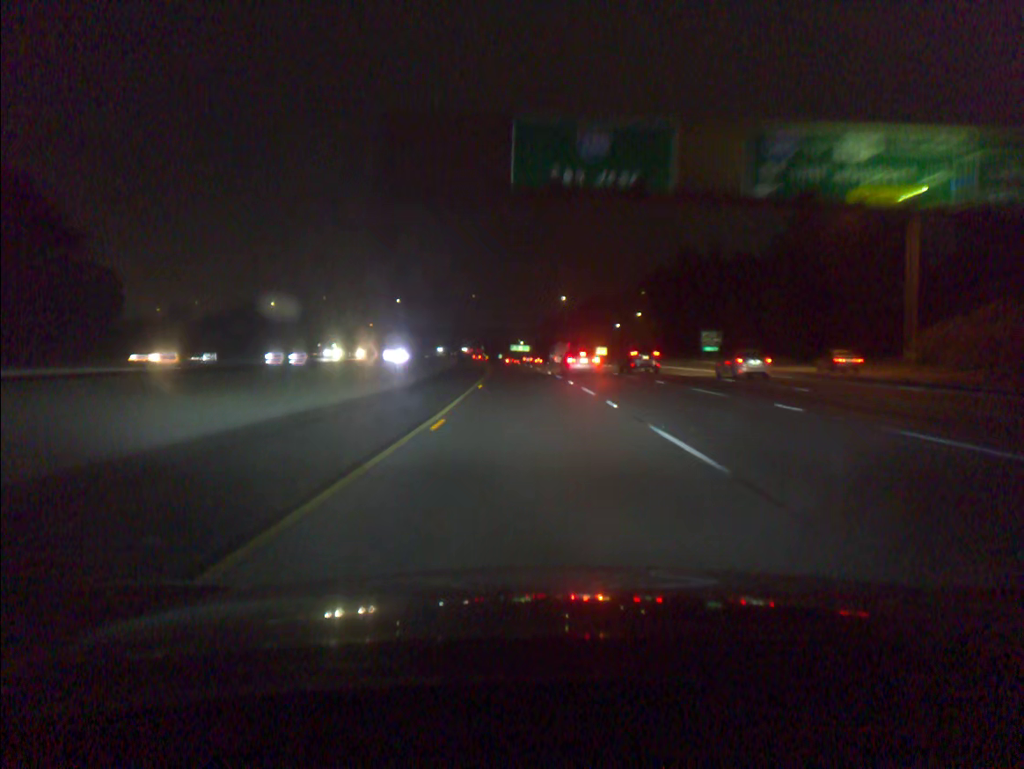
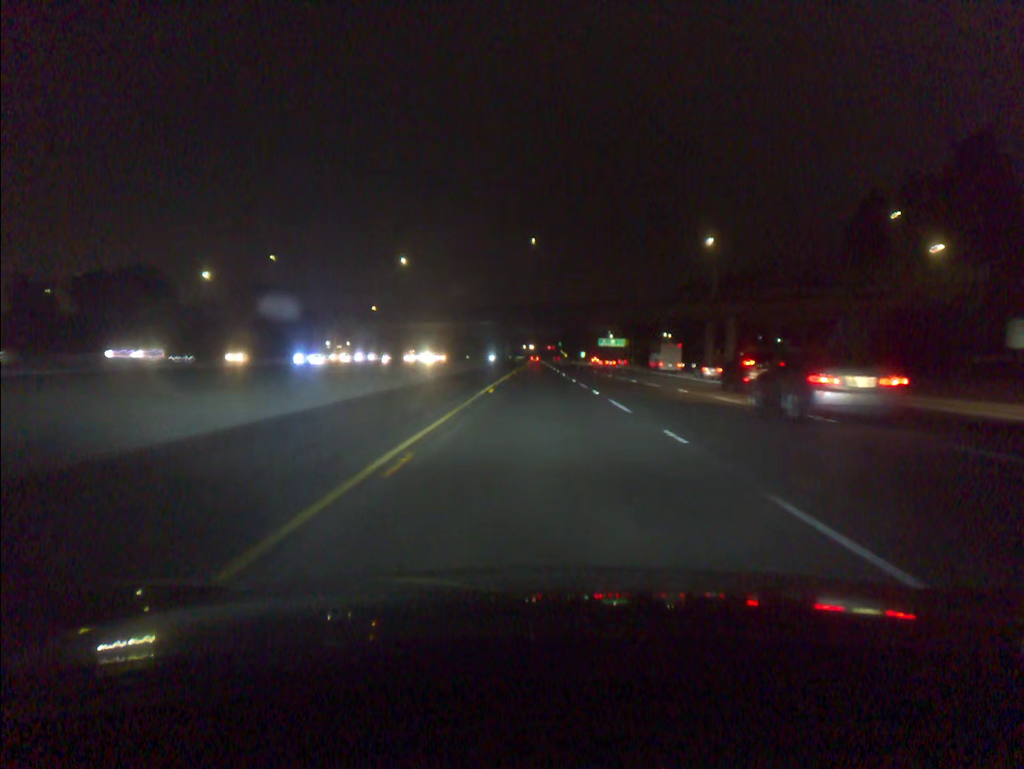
(-5.8, +103.8) m; -6°
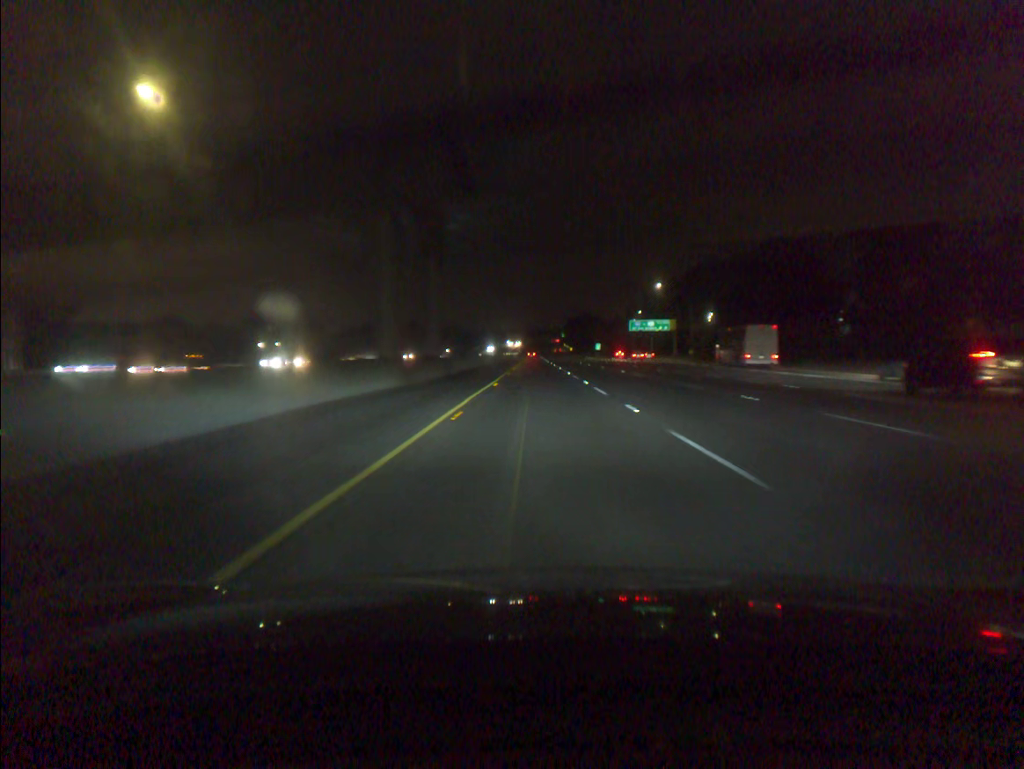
(-0.2, +84.0) m; 0°
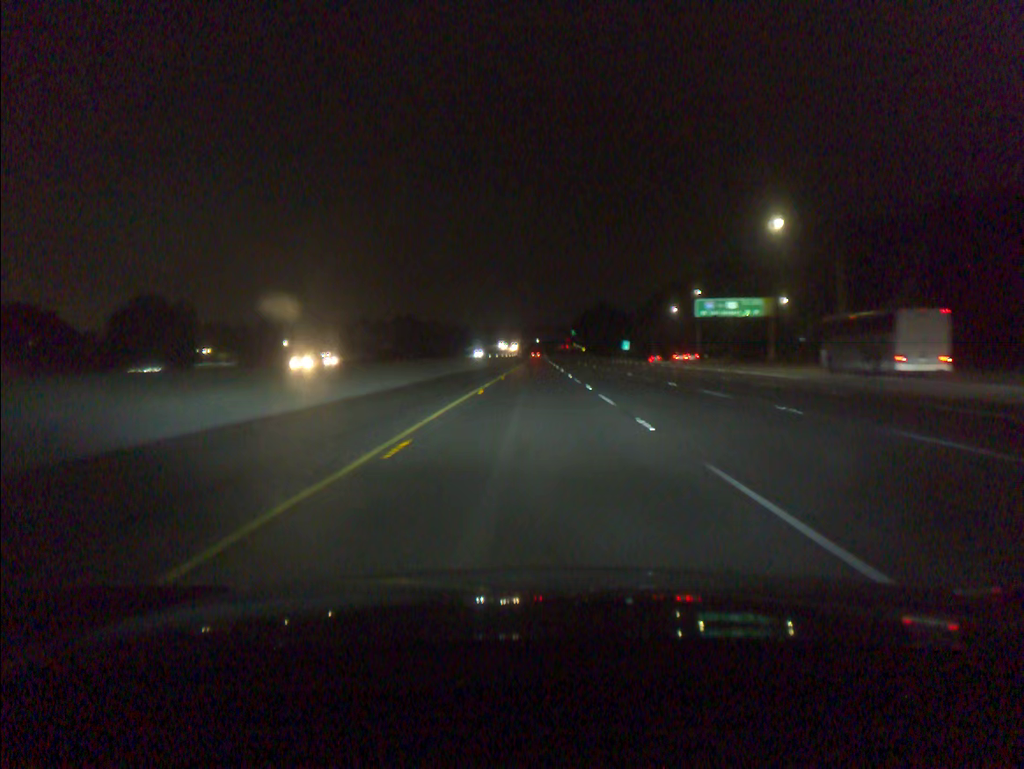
(-0.1, +63.2) m; 0°
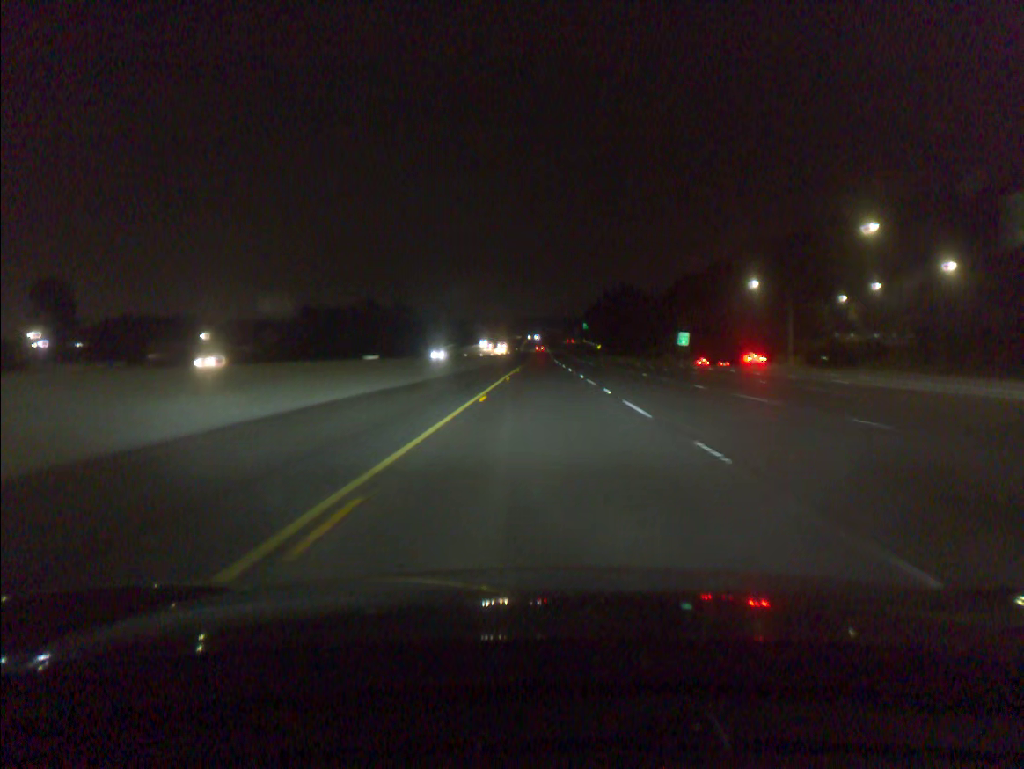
(-0.3, +63.1) m; 0°
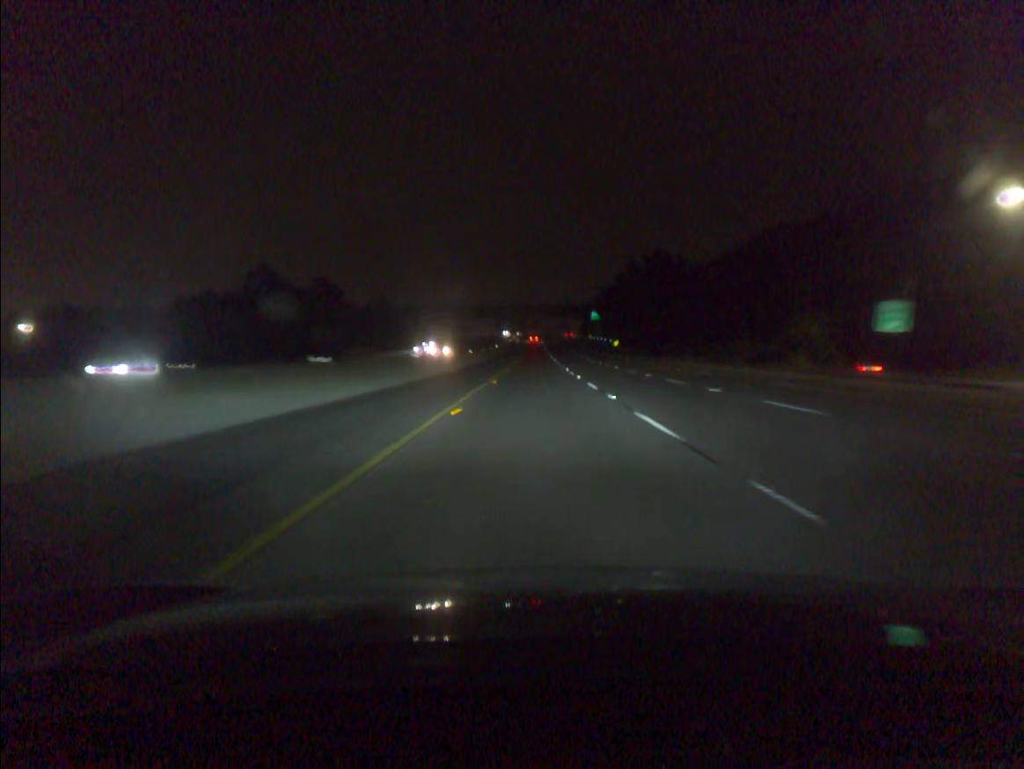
(+0.3, +62.9) m; 0°
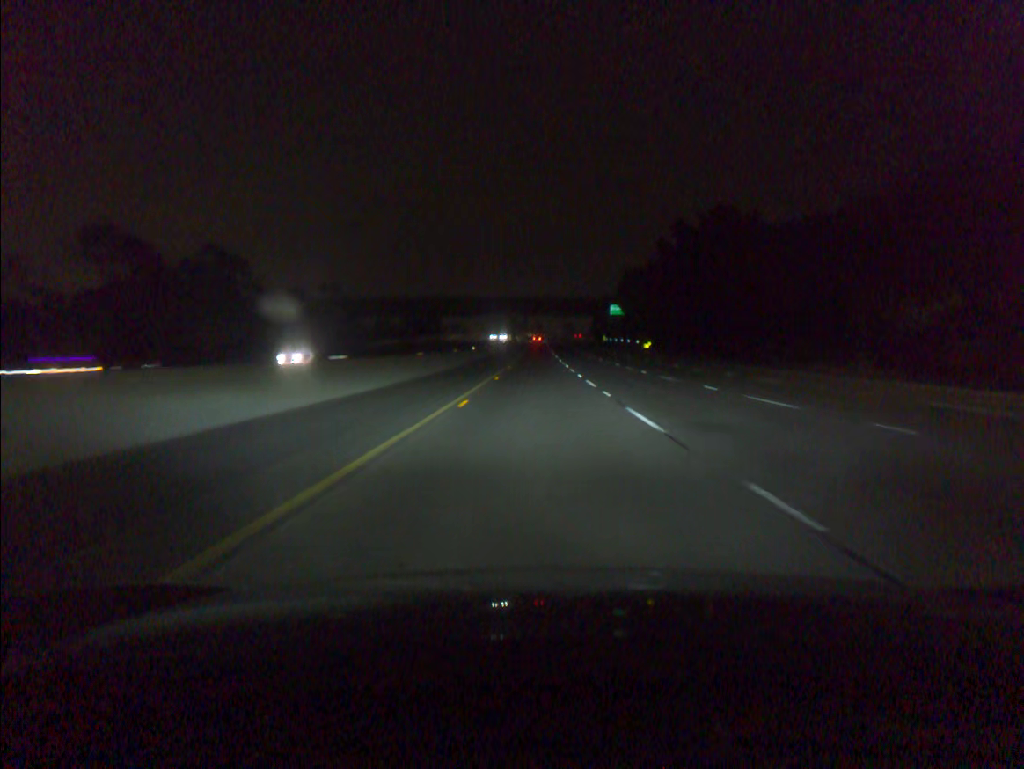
(0.0, +41.9) m; 0°
